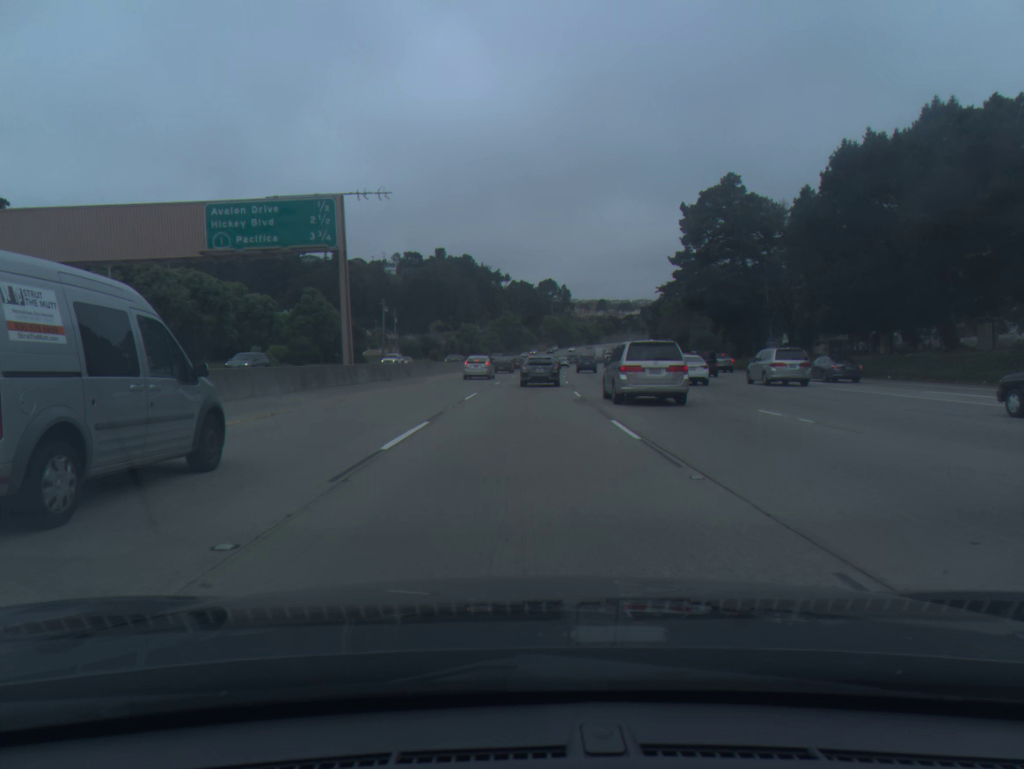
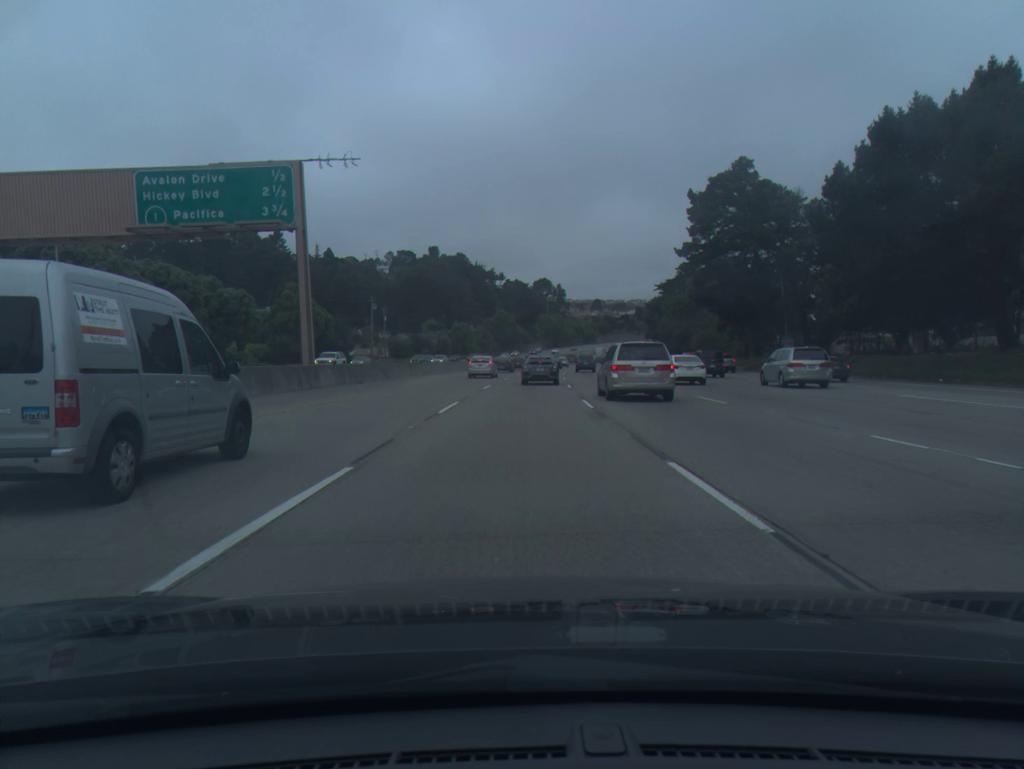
(0.0, +6.6) m; 0°
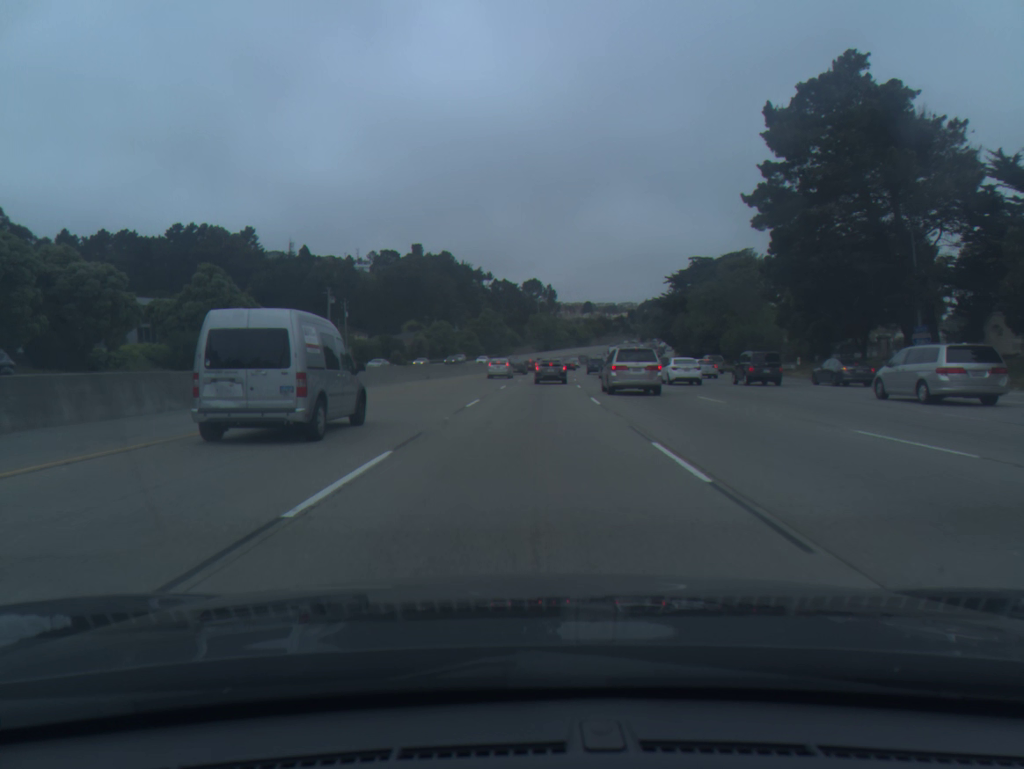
(+0.3, +26.7) m; +1°
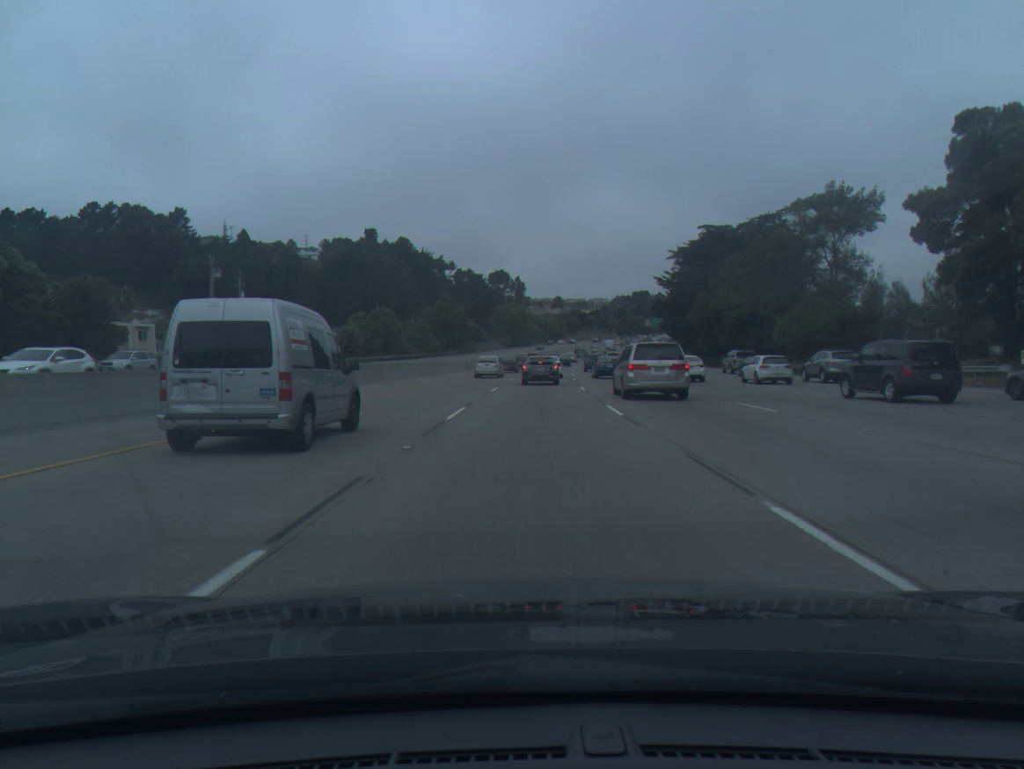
(+0.6, +34.2) m; +2°
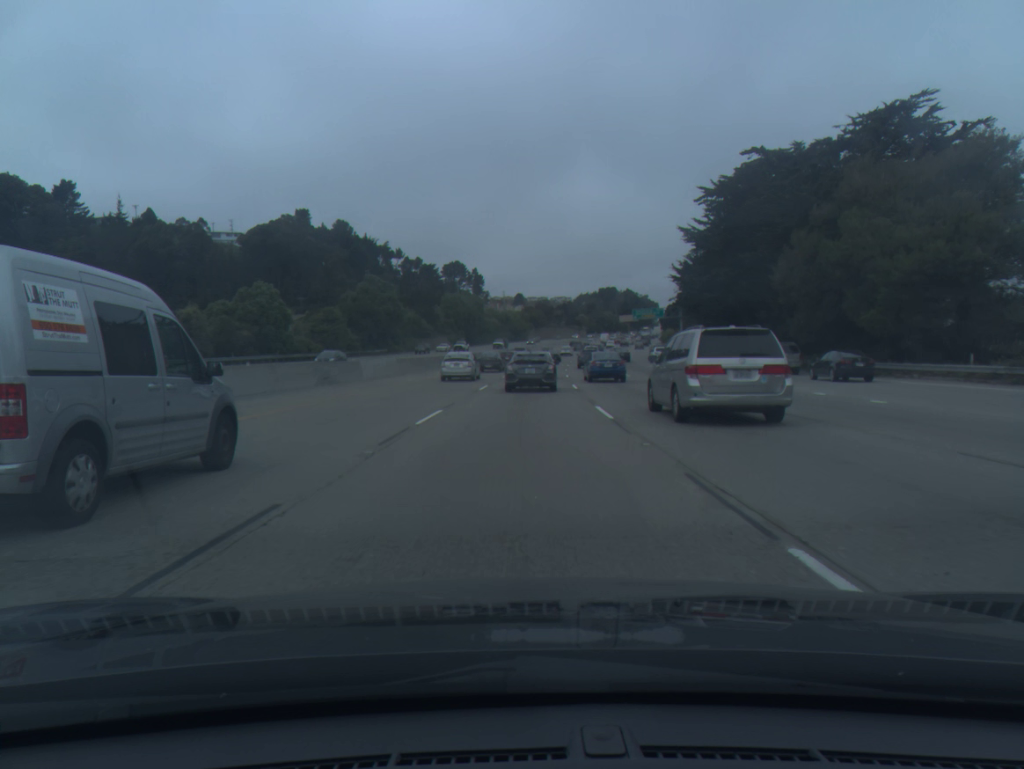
(+1.4, +45.3) m; +3°
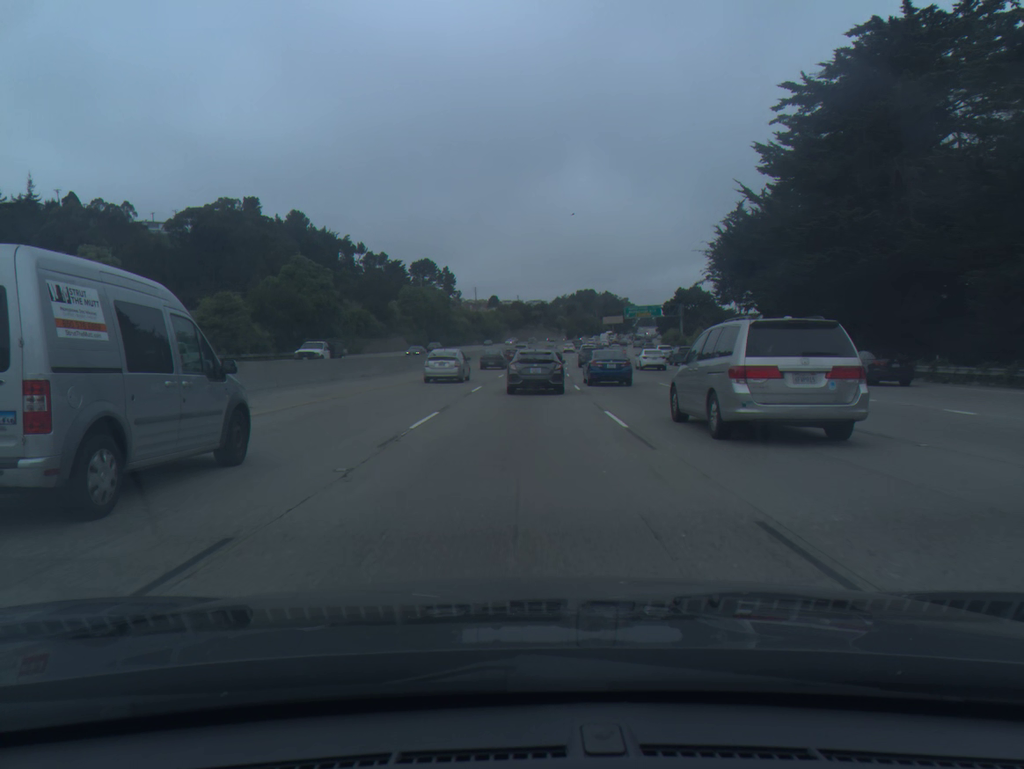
(+0.5, +31.5) m; +2°
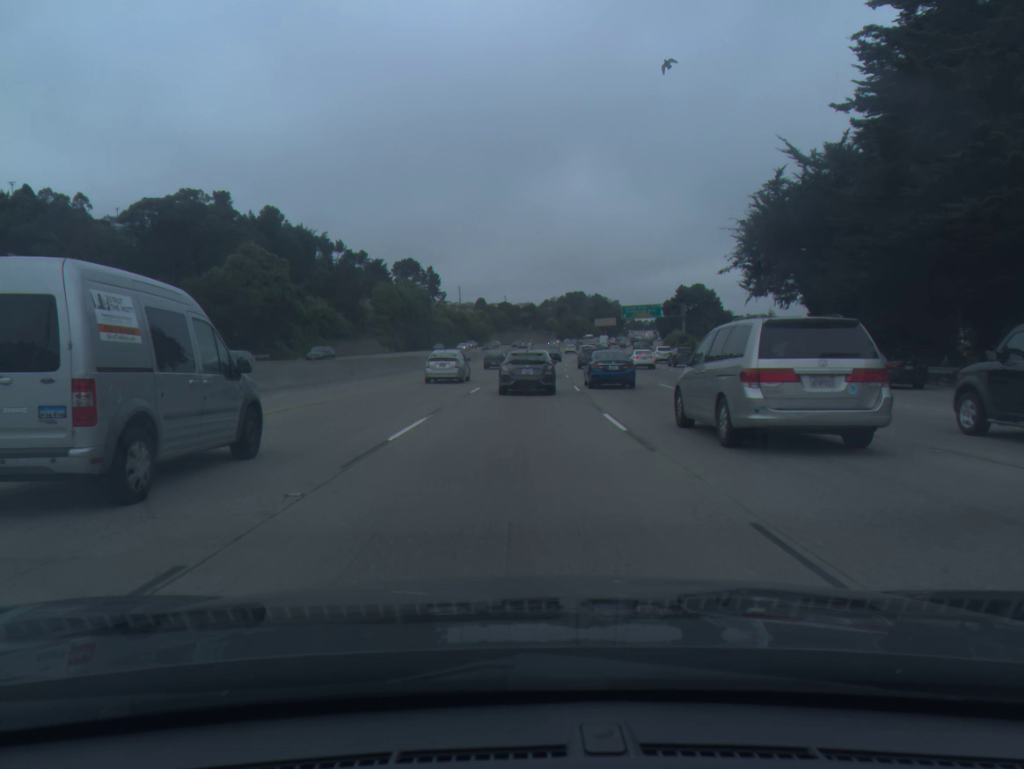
(+0.1, +14.8) m; +1°
